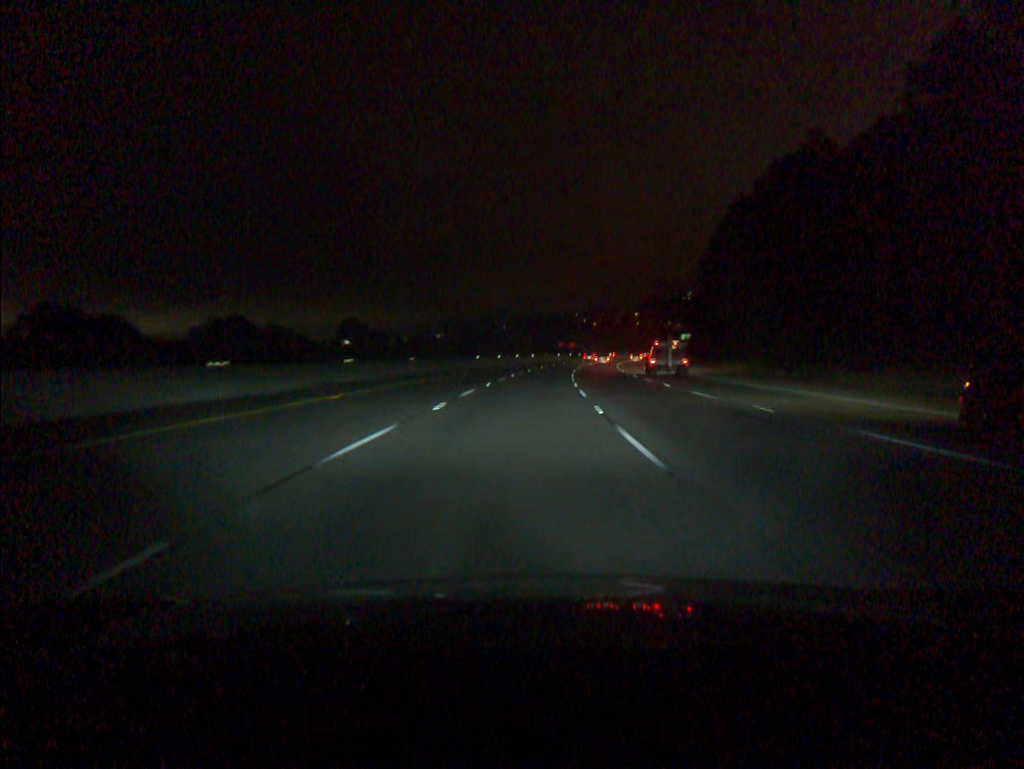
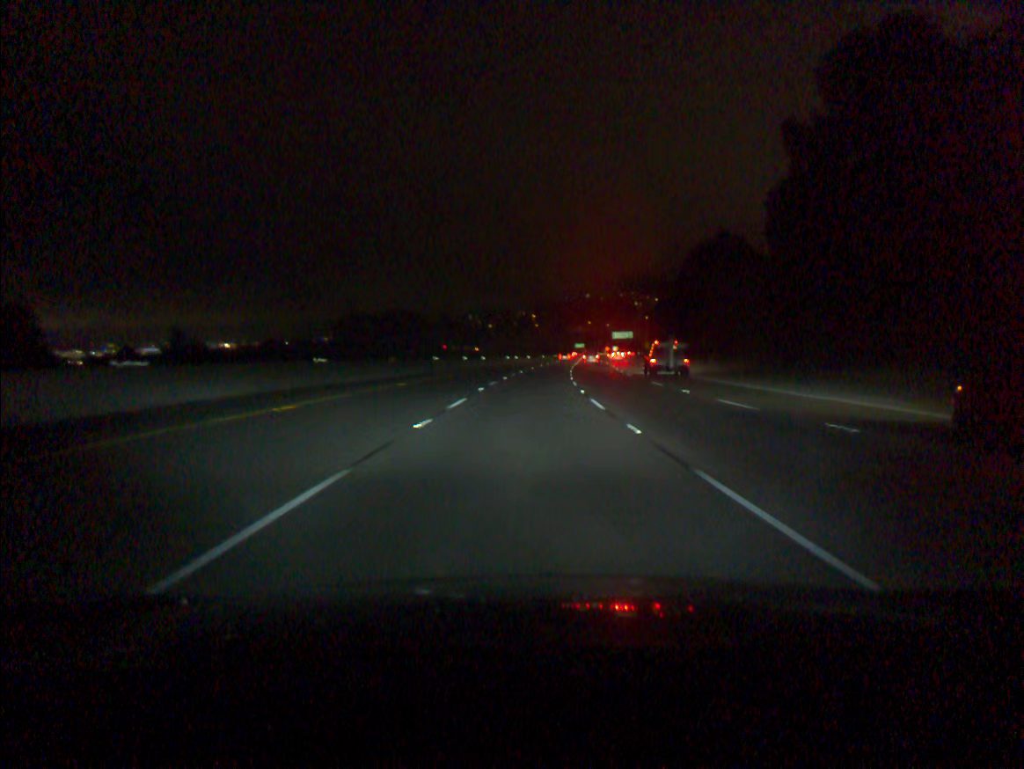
(+5.9, +92.3) m; +8°
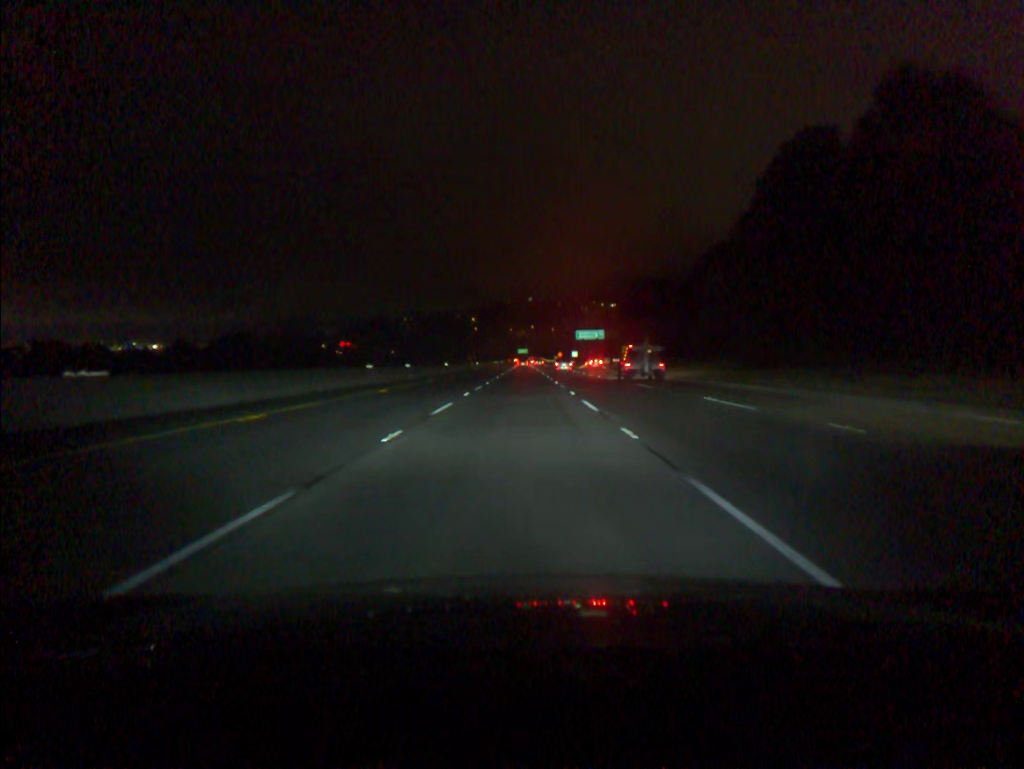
(+3.5, +73.9) m; +4°
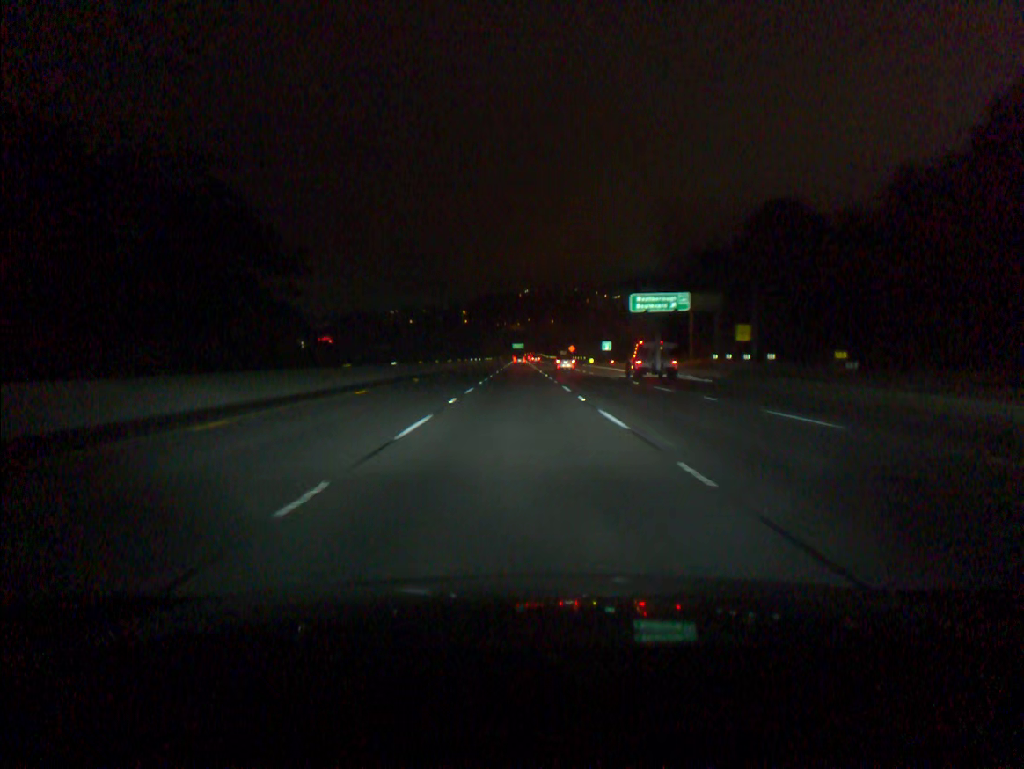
(+0.6, +92.6) m; 0°
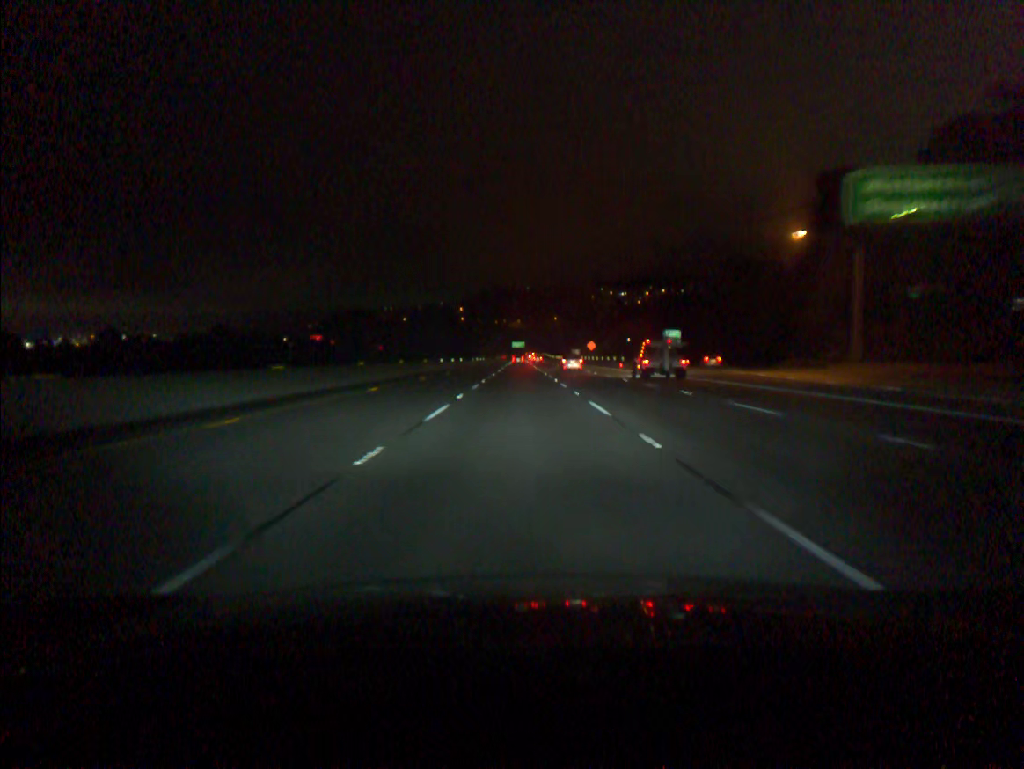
(0.0, +55.5) m; 0°
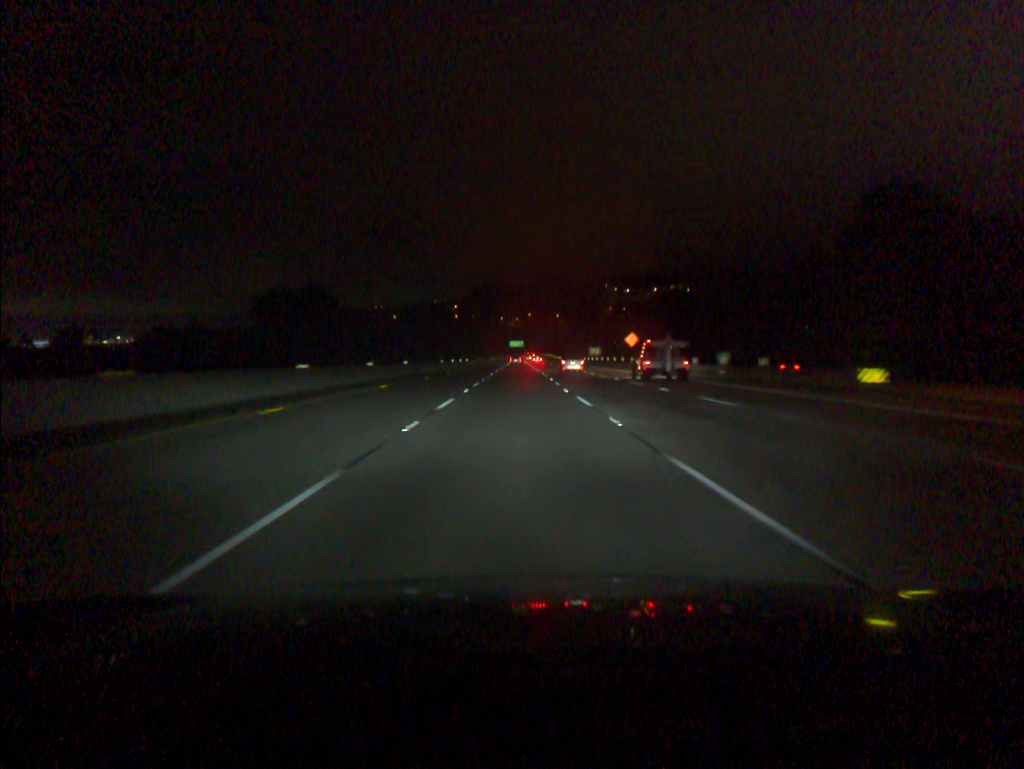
(+0.1, +55.3) m; 0°
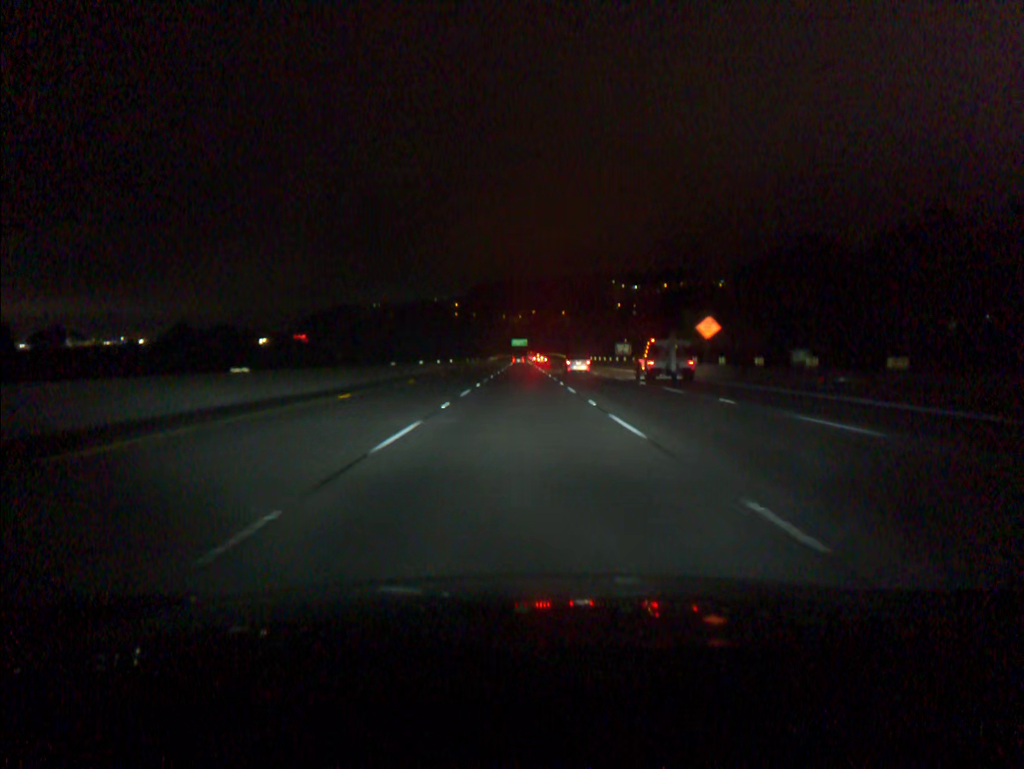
(-0.1, +37.0) m; 0°
